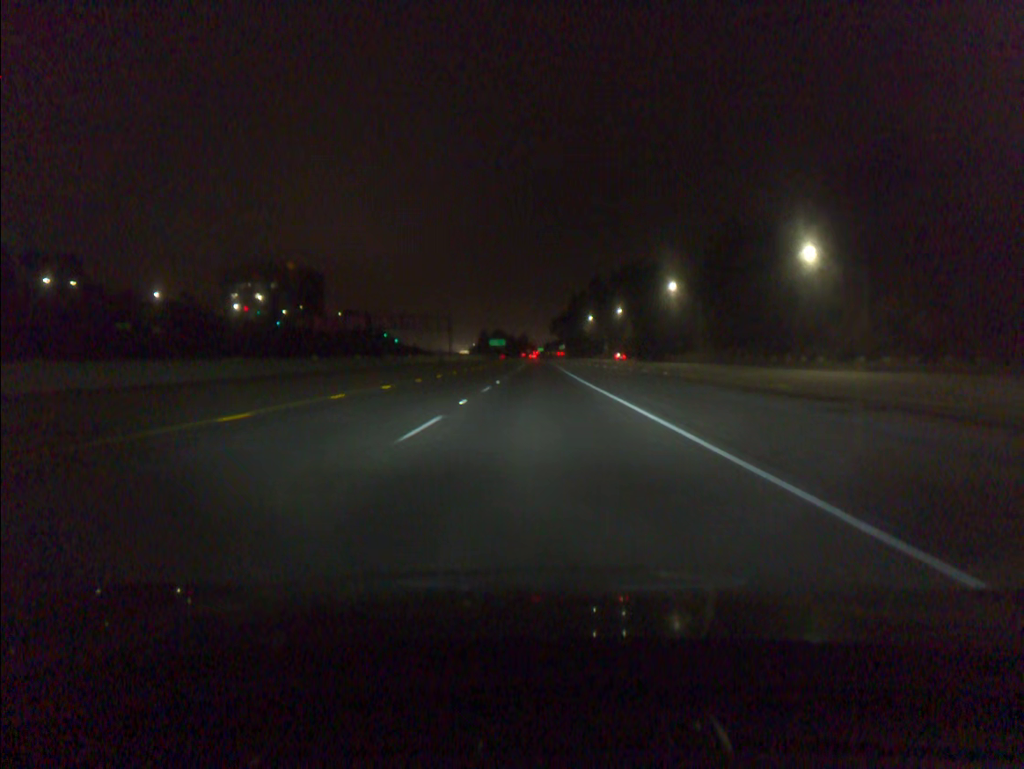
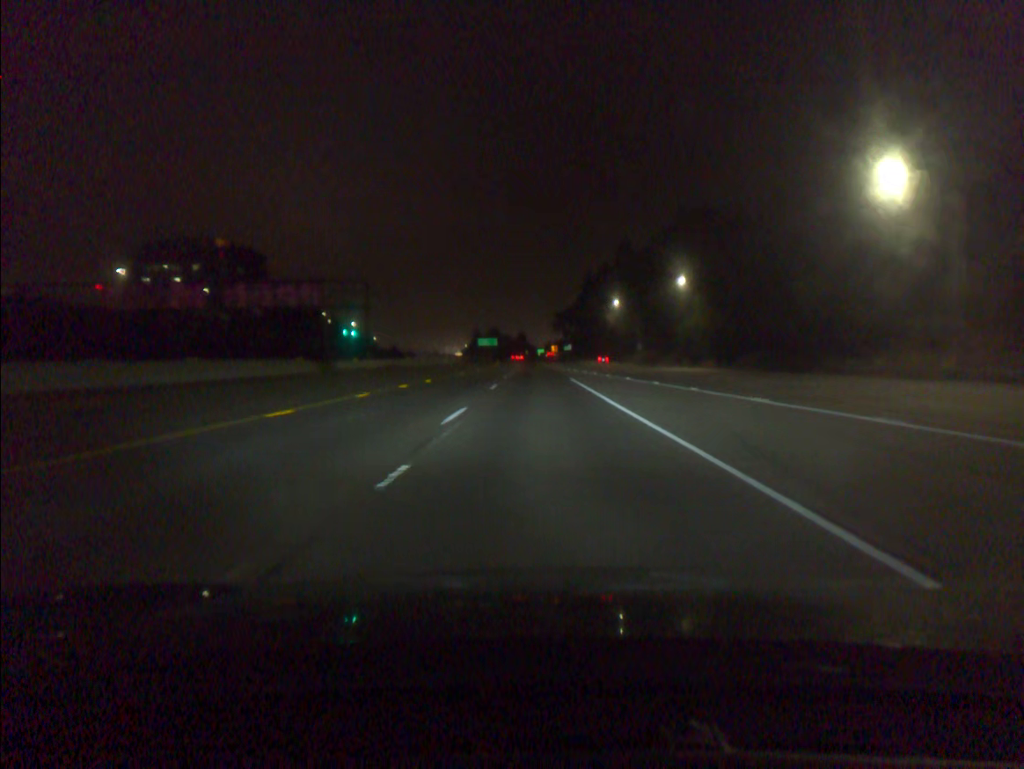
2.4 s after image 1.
(-0.1, +71.2) m; 0°
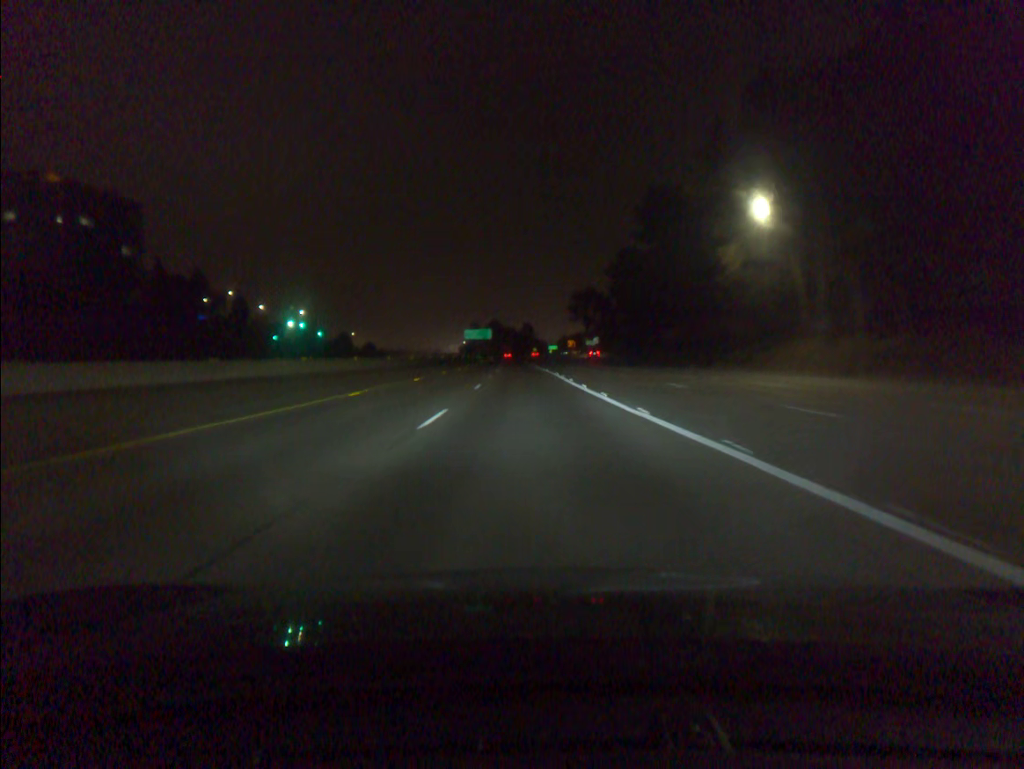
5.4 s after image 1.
(-0.3, +89.1) m; -1°
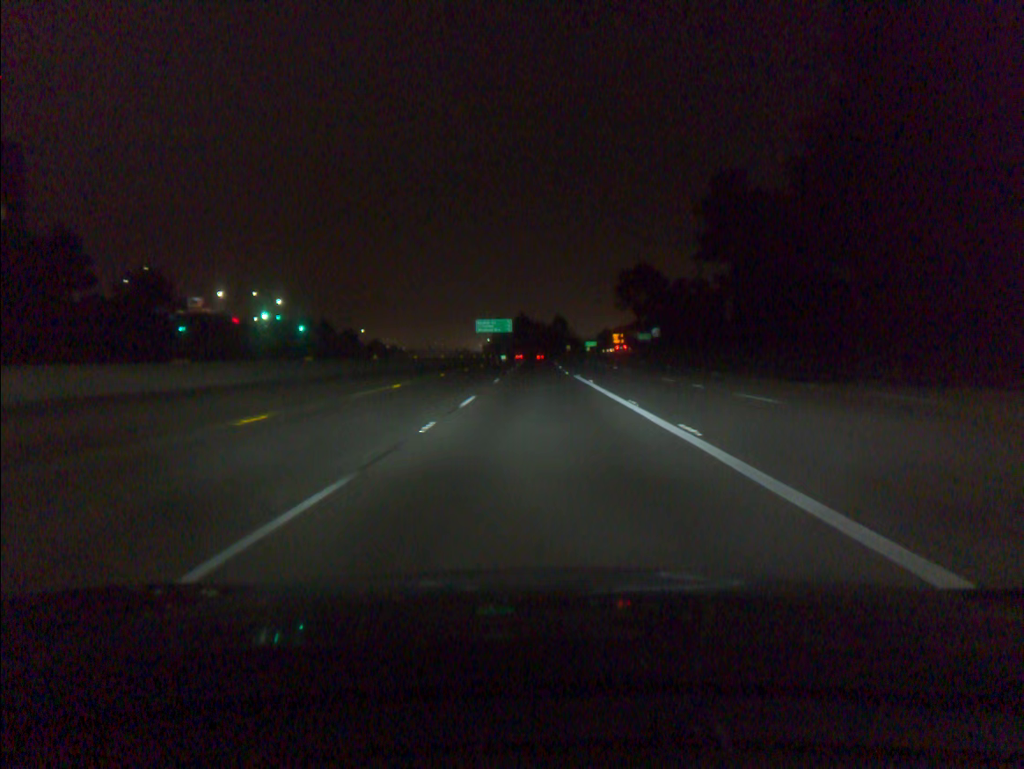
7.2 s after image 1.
(-1.1, +53.5) m; -2°
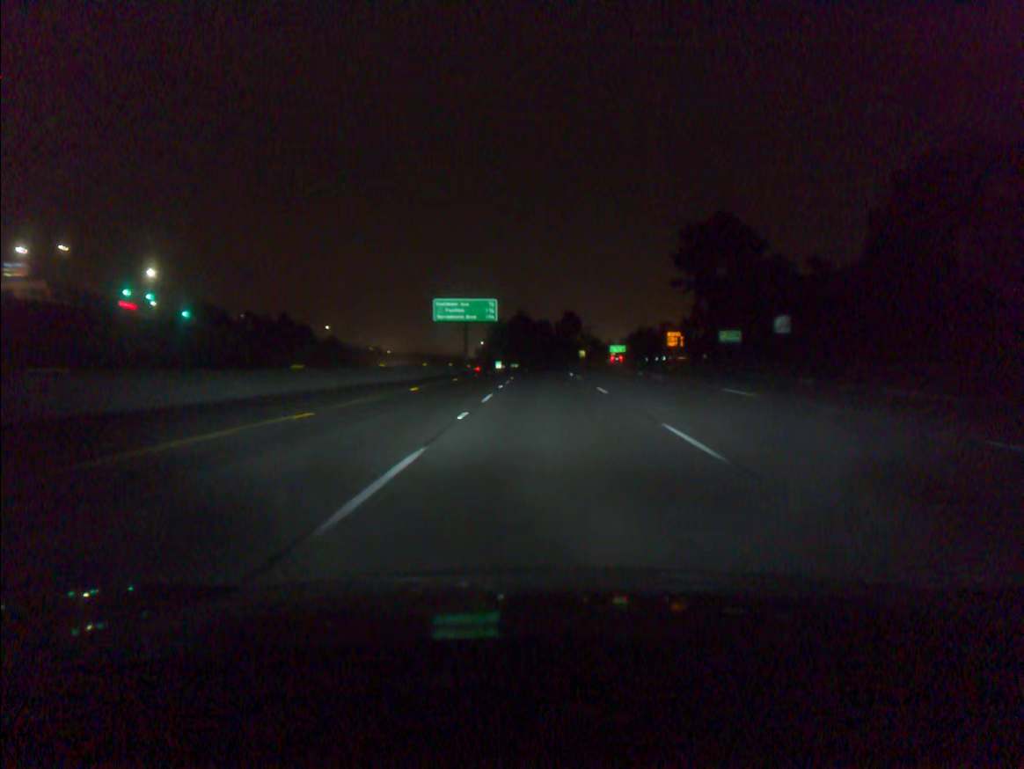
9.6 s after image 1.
(-0.5, +71.1) m; 0°
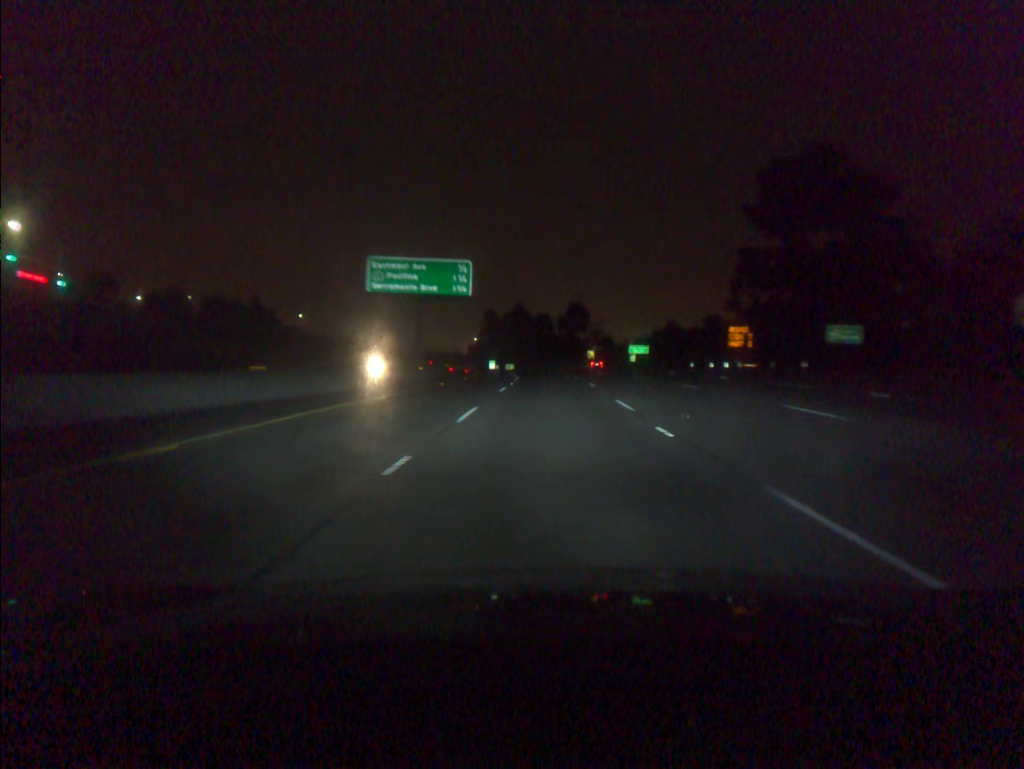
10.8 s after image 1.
(+0.1, +35.5) m; 0°
